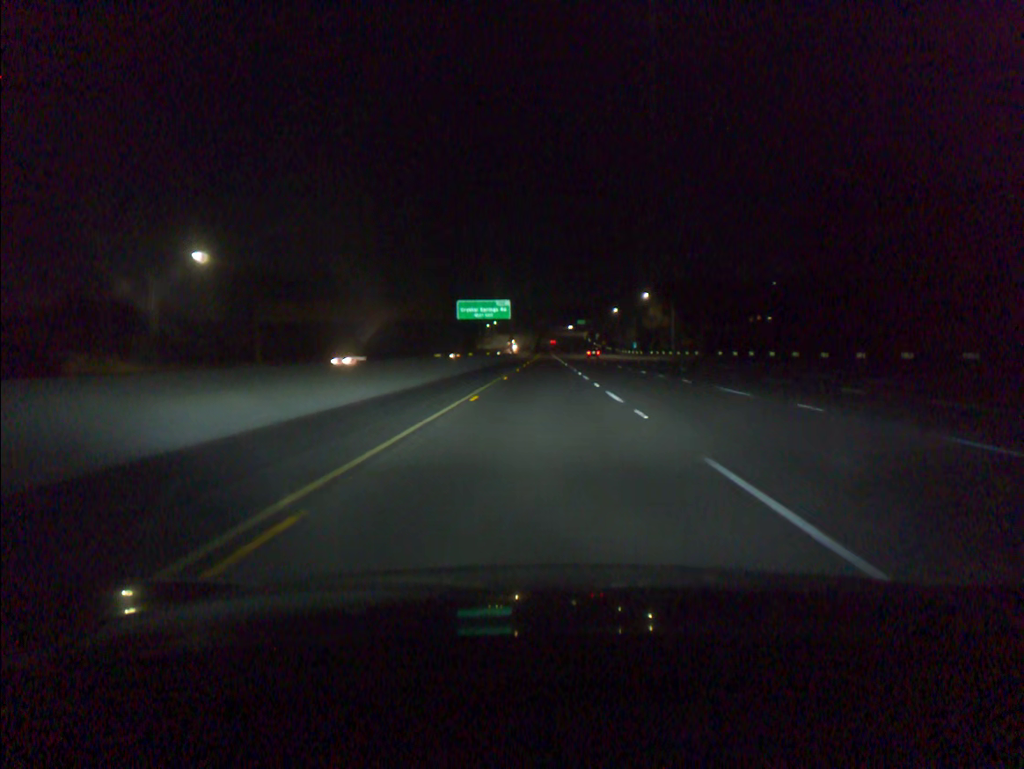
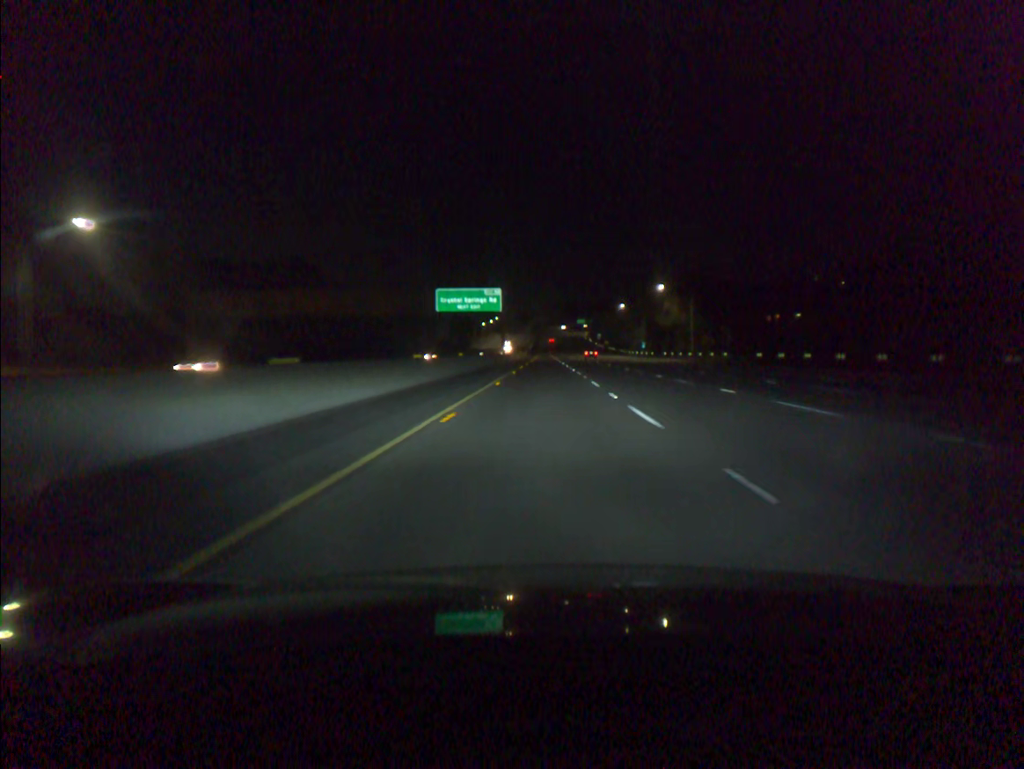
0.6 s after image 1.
(0.0, +20.2) m; 0°
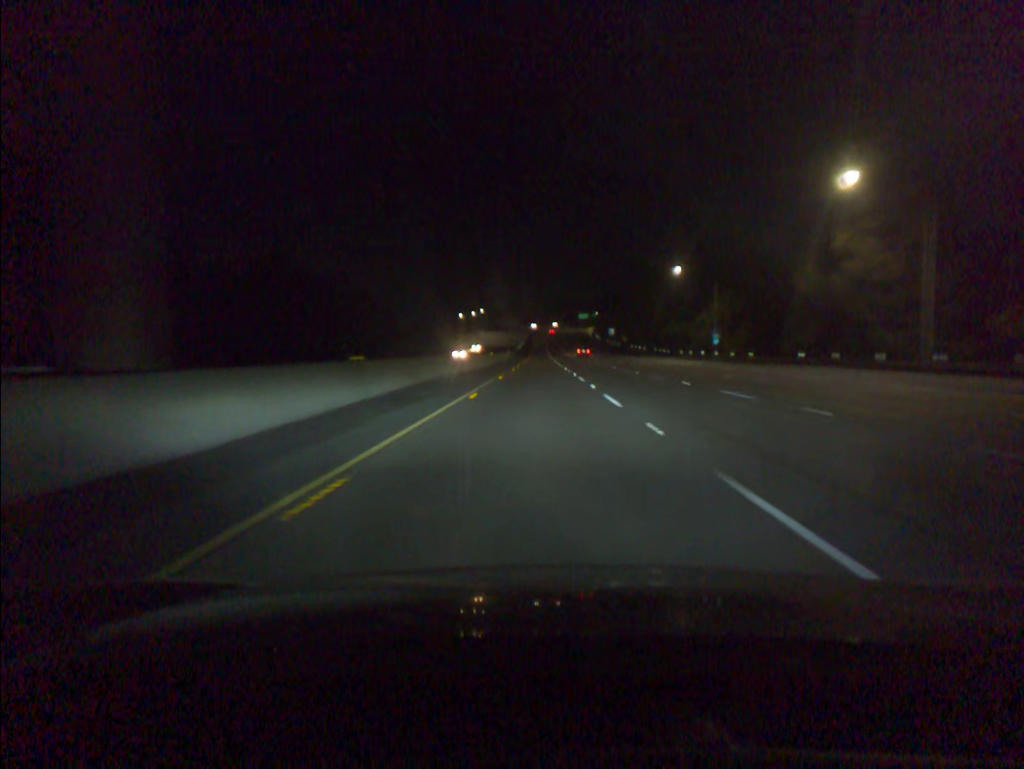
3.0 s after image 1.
(+0.3, +80.6) m; 0°
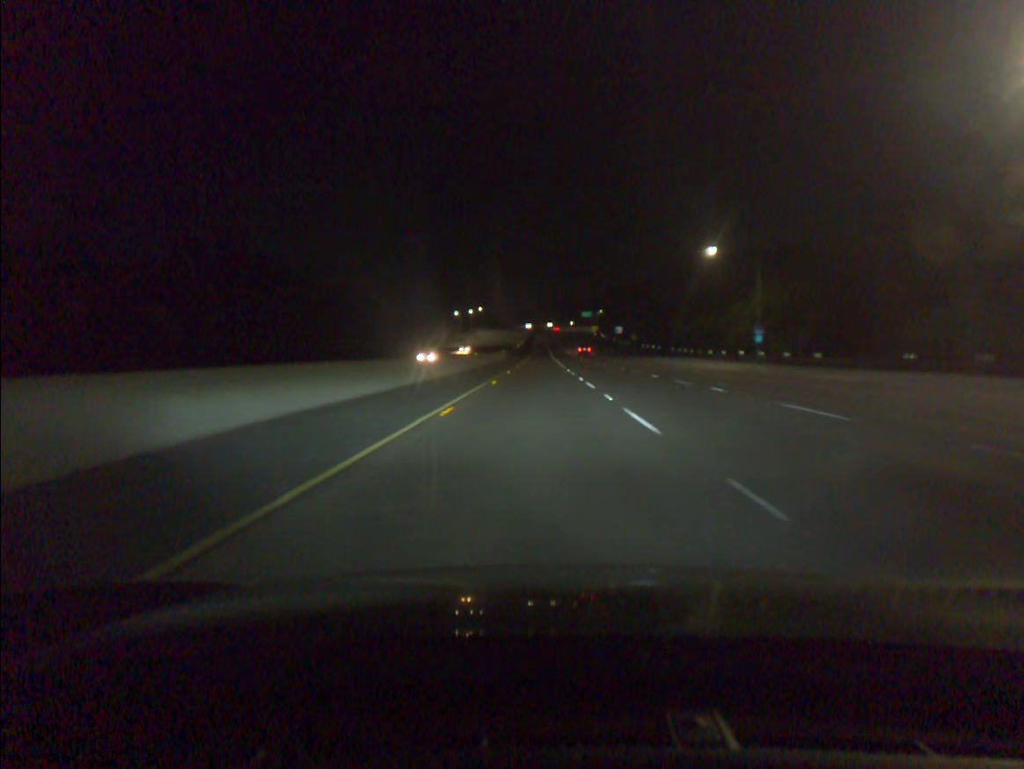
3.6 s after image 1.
(0.0, +20.2) m; 0°
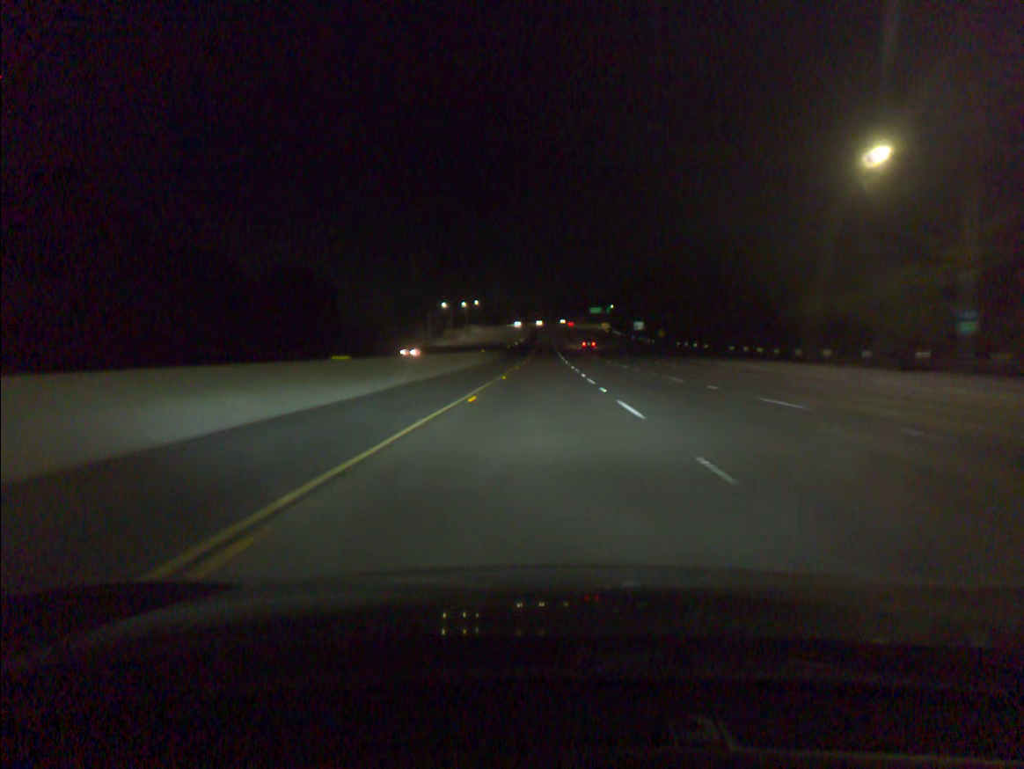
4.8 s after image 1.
(-0.1, +40.4) m; 0°
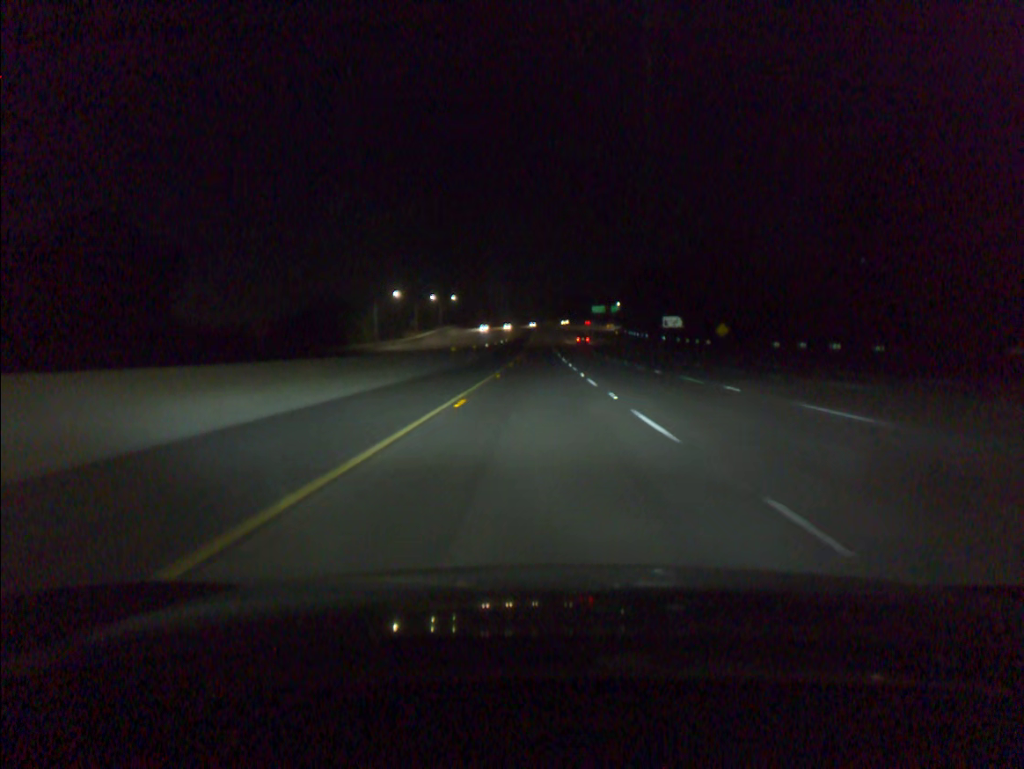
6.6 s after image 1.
(+0.1, +60.5) m; 0°
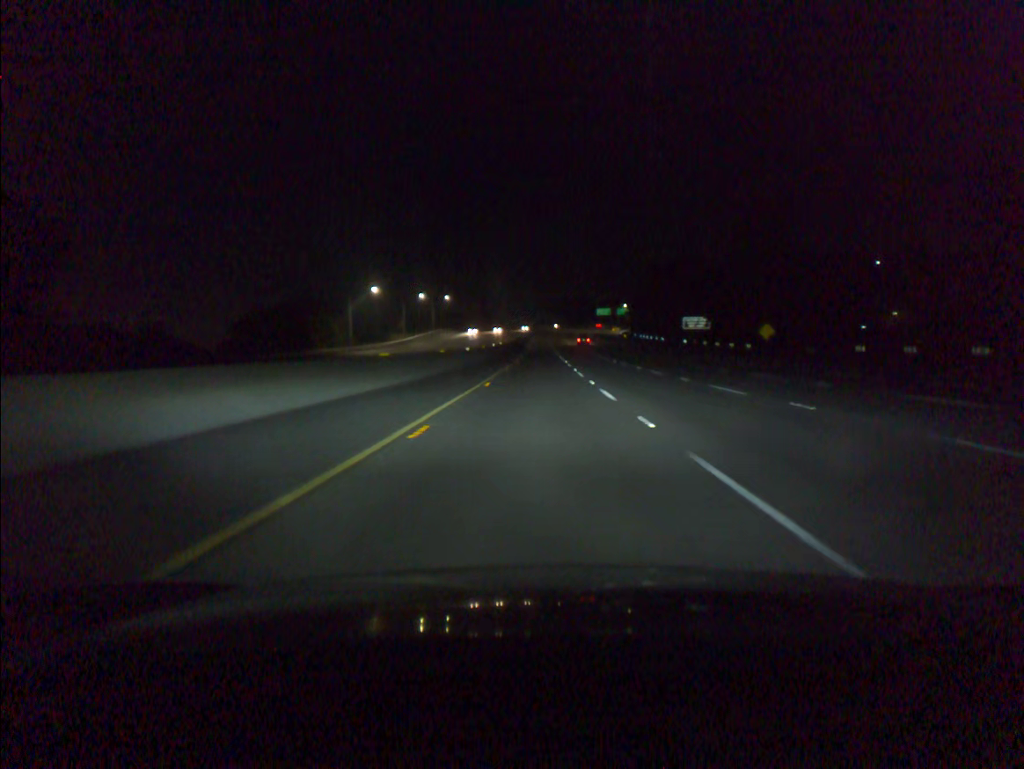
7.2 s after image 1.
(0.0, +20.1) m; 0°
